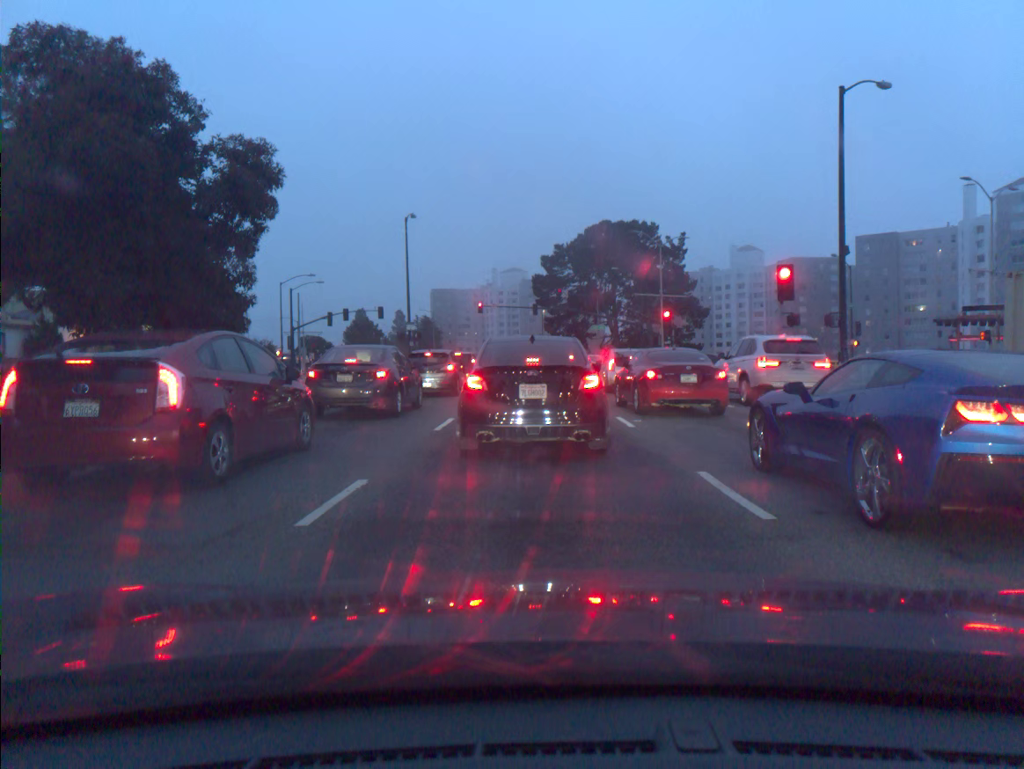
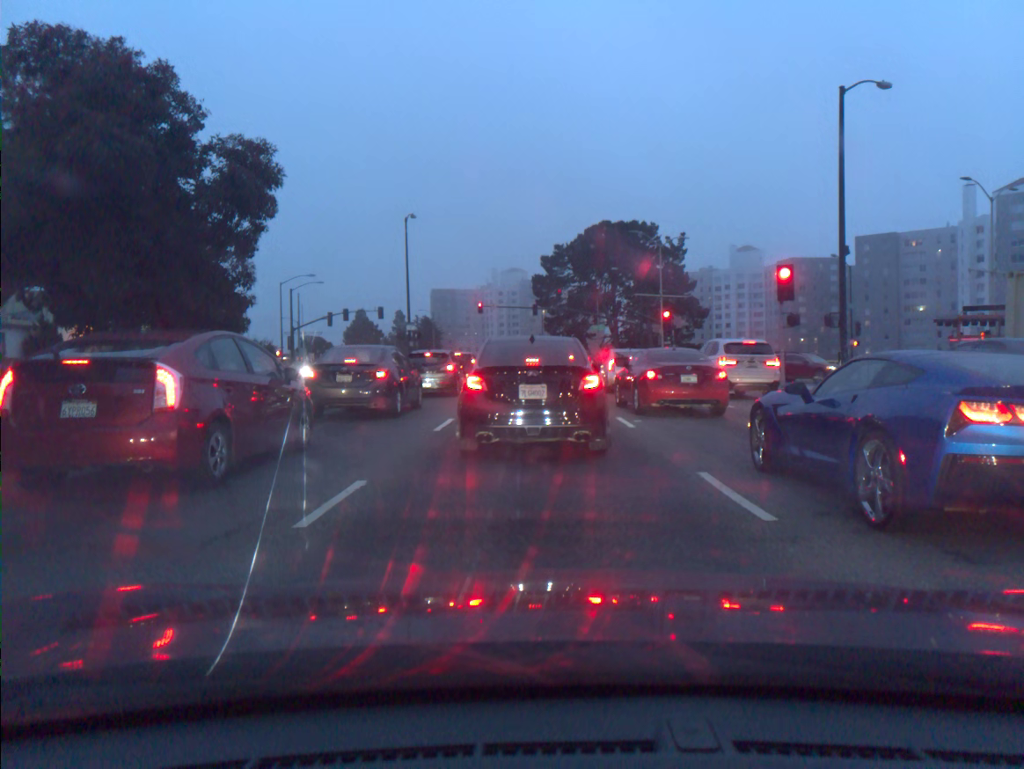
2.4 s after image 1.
(0.0, +0.1) m; 0°
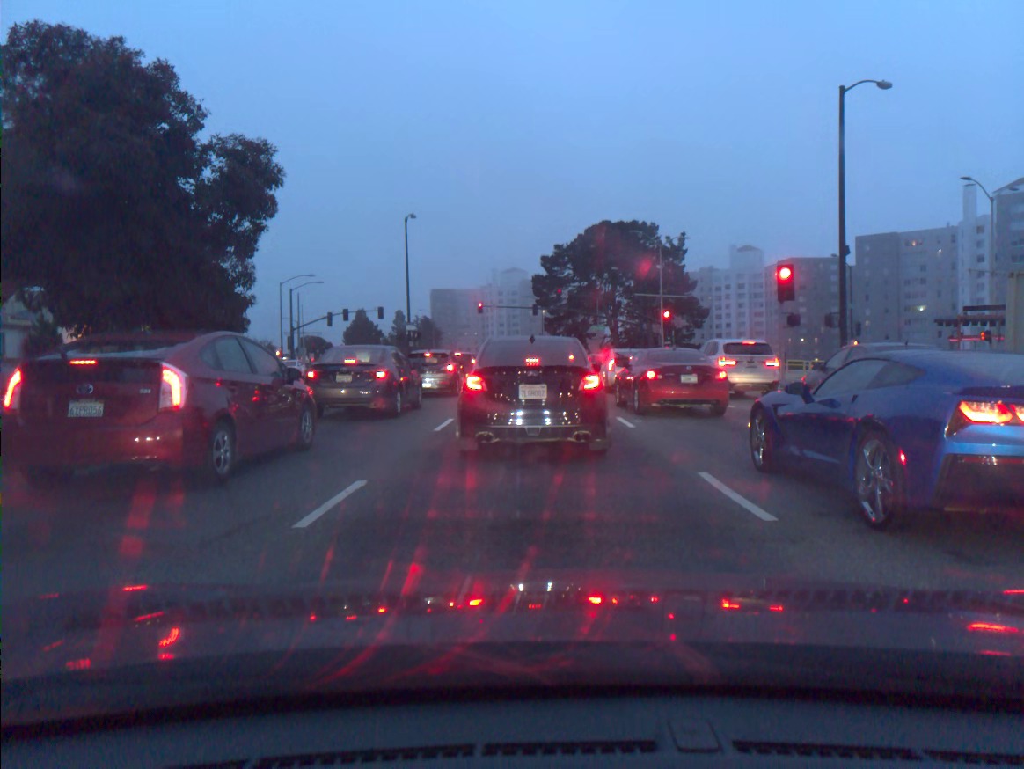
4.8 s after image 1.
(0.0, 0.0) m; 0°
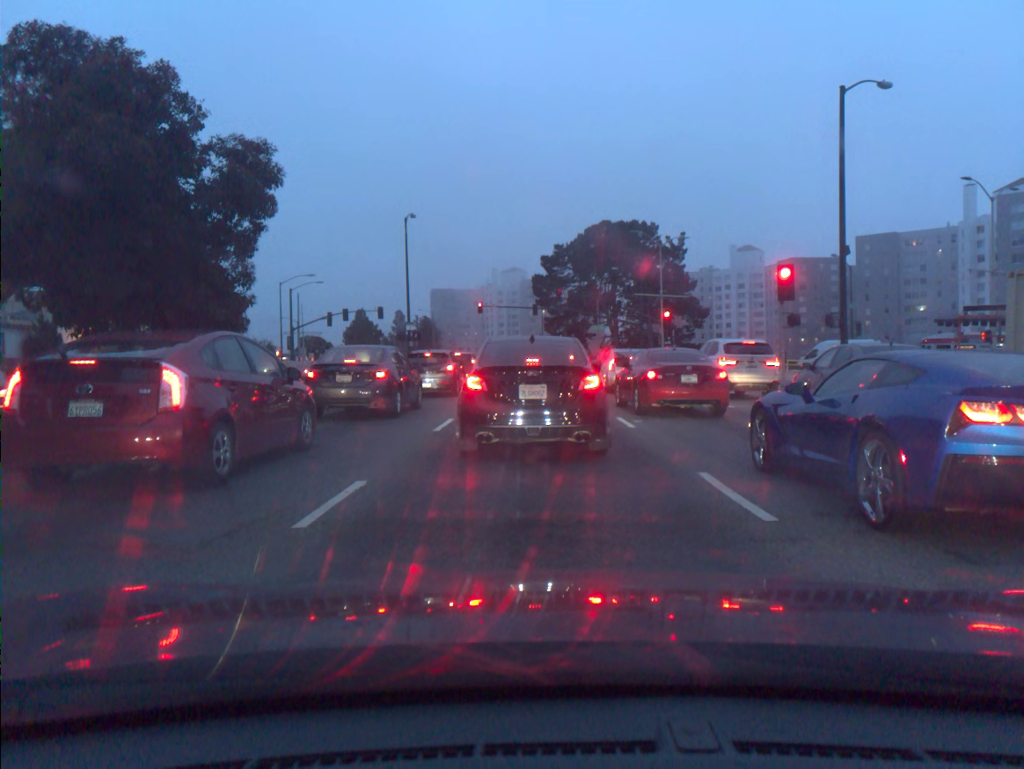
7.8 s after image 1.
(0.0, 0.0) m; 0°
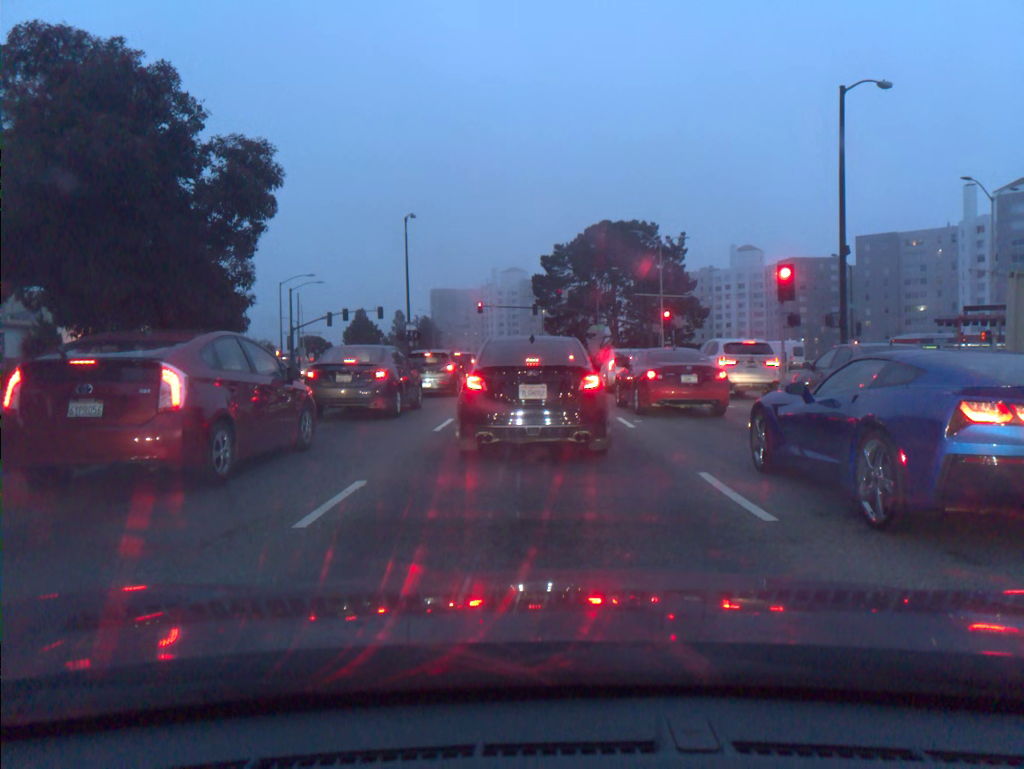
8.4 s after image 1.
(0.0, 0.0) m; 0°
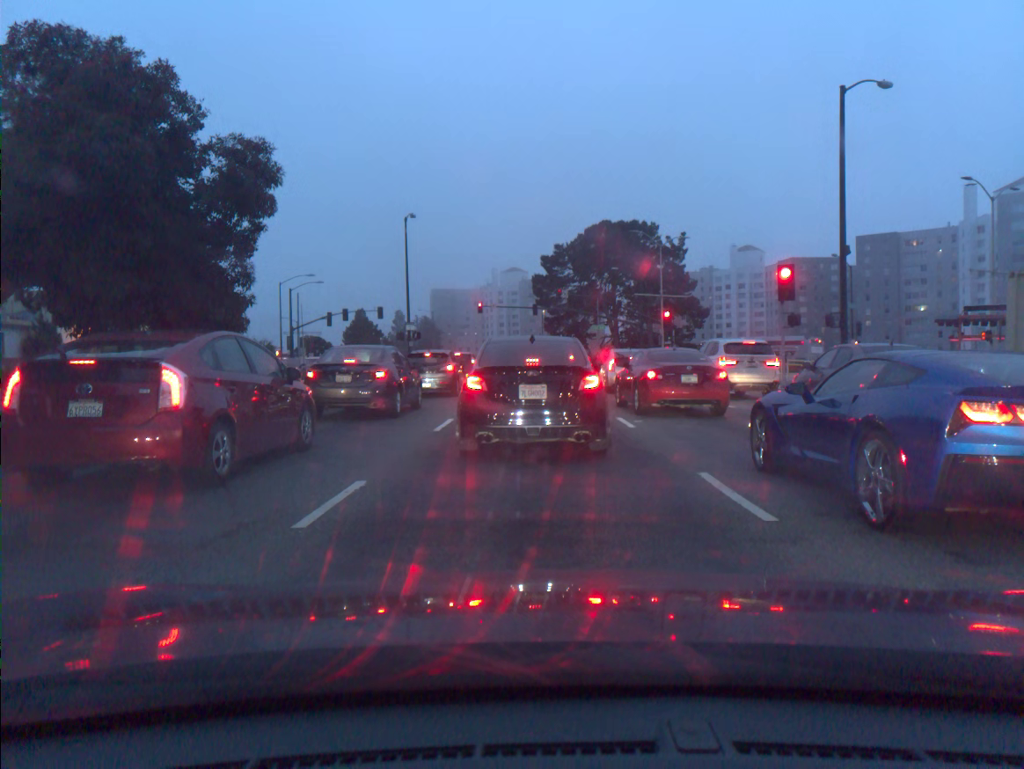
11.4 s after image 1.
(+0.1, 0.0) m; 0°
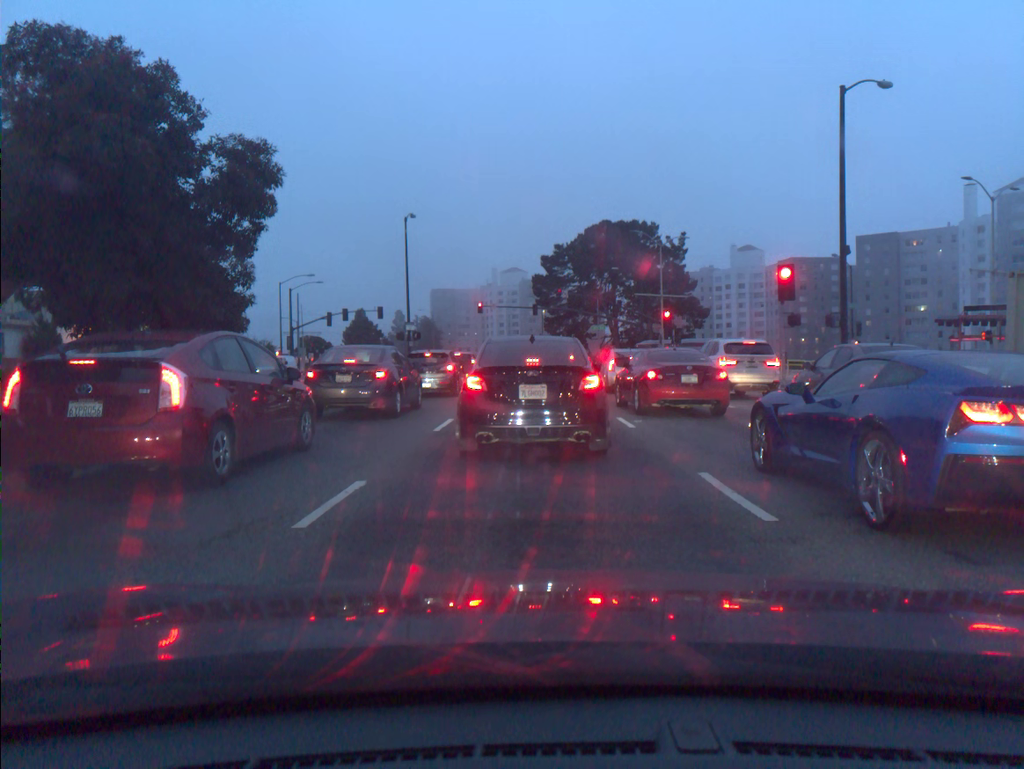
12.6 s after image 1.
(0.0, 0.0) m; 0°
